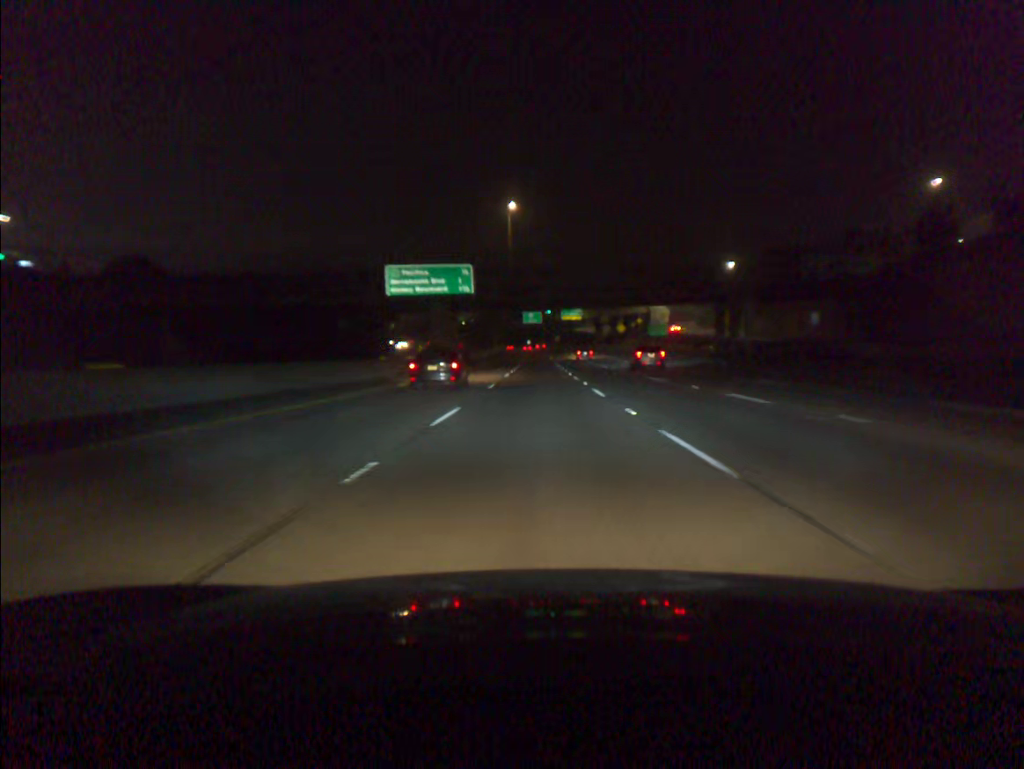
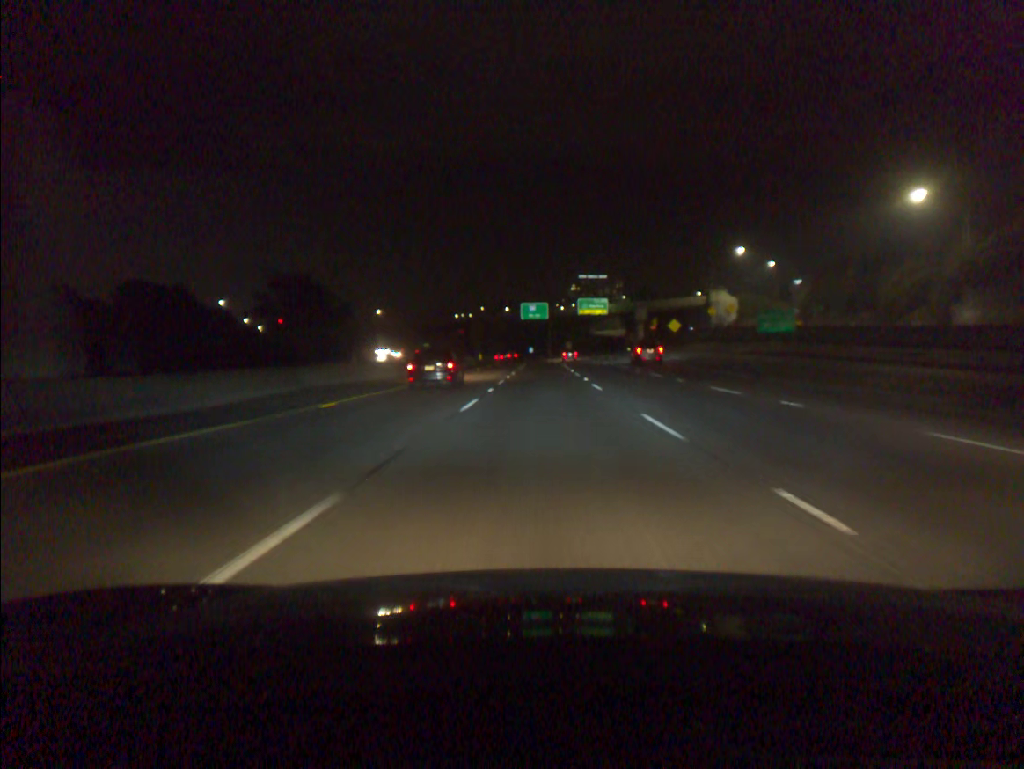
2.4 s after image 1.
(-0.2, +69.8) m; 0°
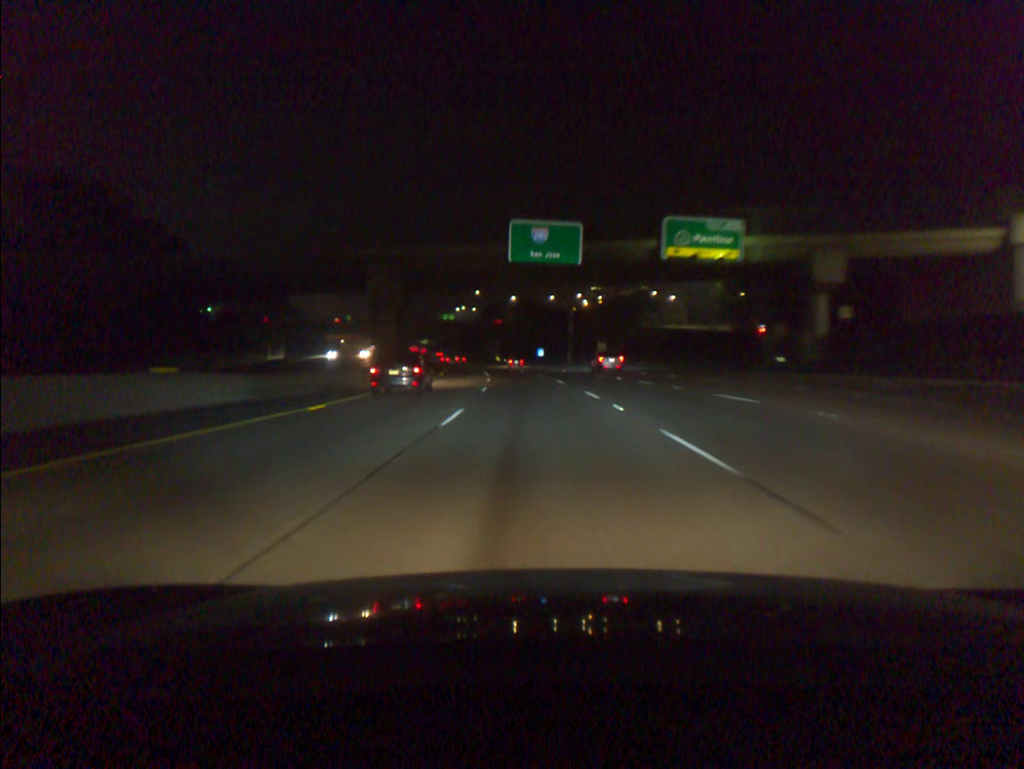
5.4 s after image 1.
(-0.1, +90.2) m; -1°
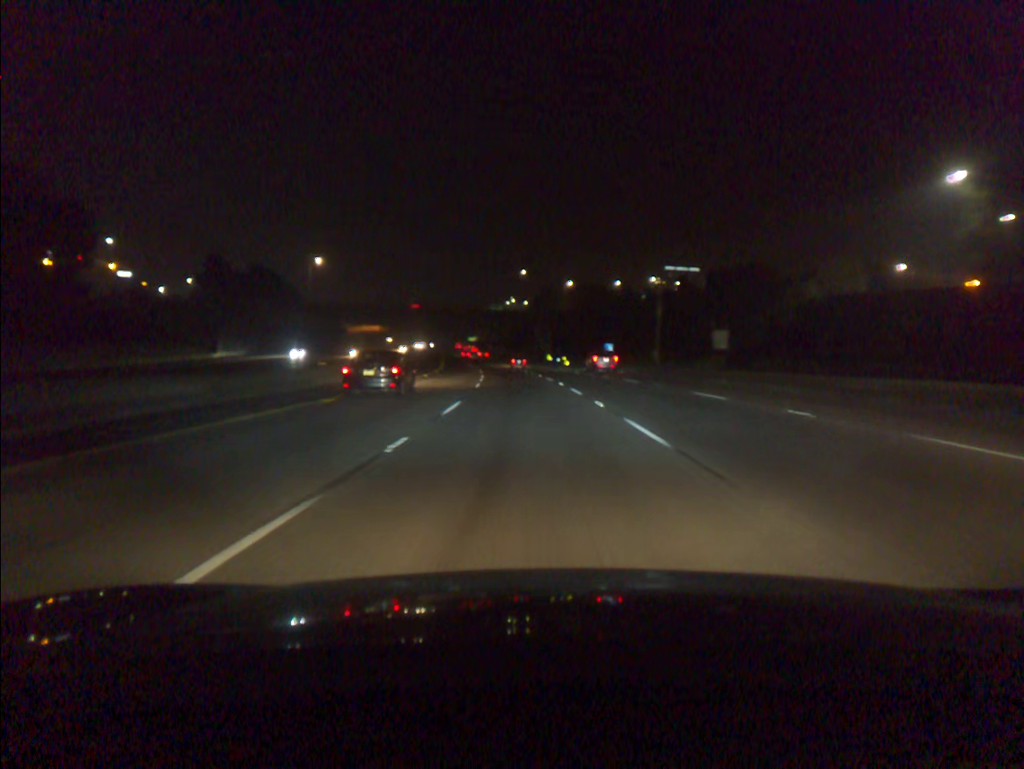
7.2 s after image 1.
(-1.9, +55.9) m; -4°
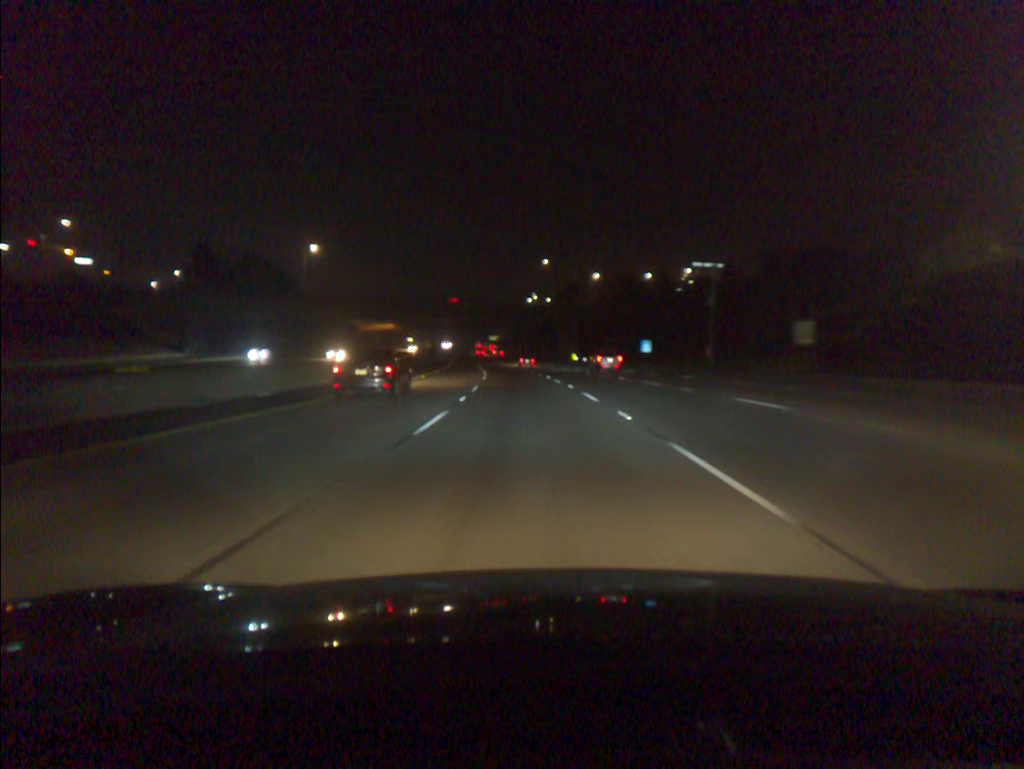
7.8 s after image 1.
(-0.3, +19.0) m; -2°
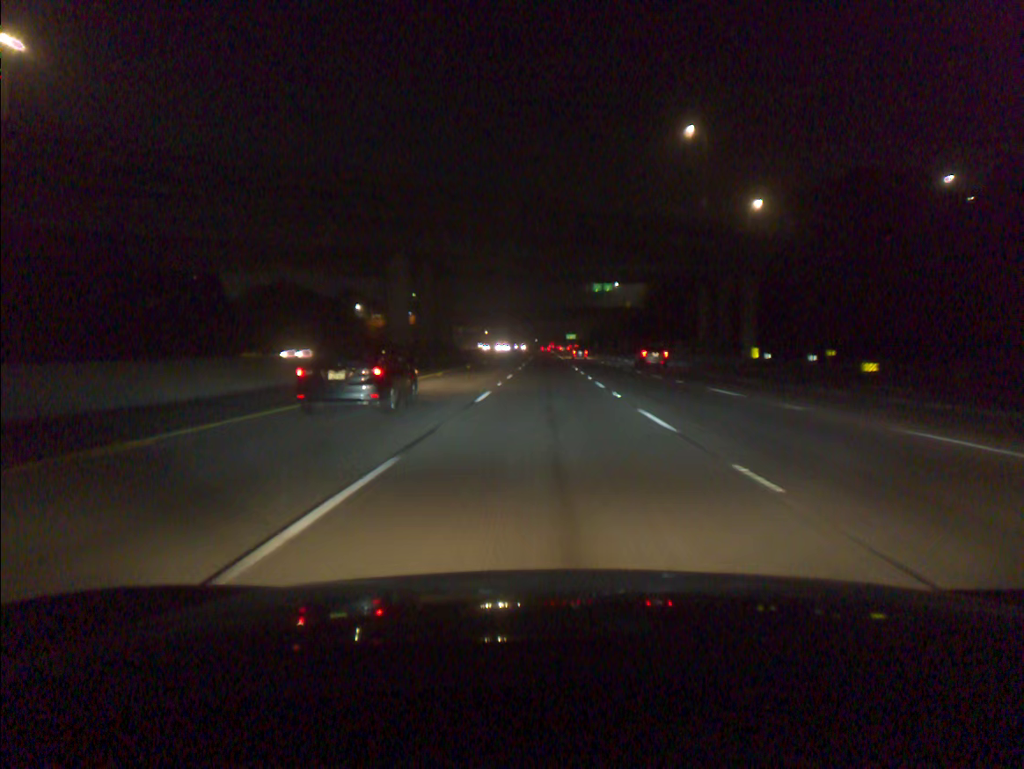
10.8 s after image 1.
(-5.8, +95.4) m; -6°
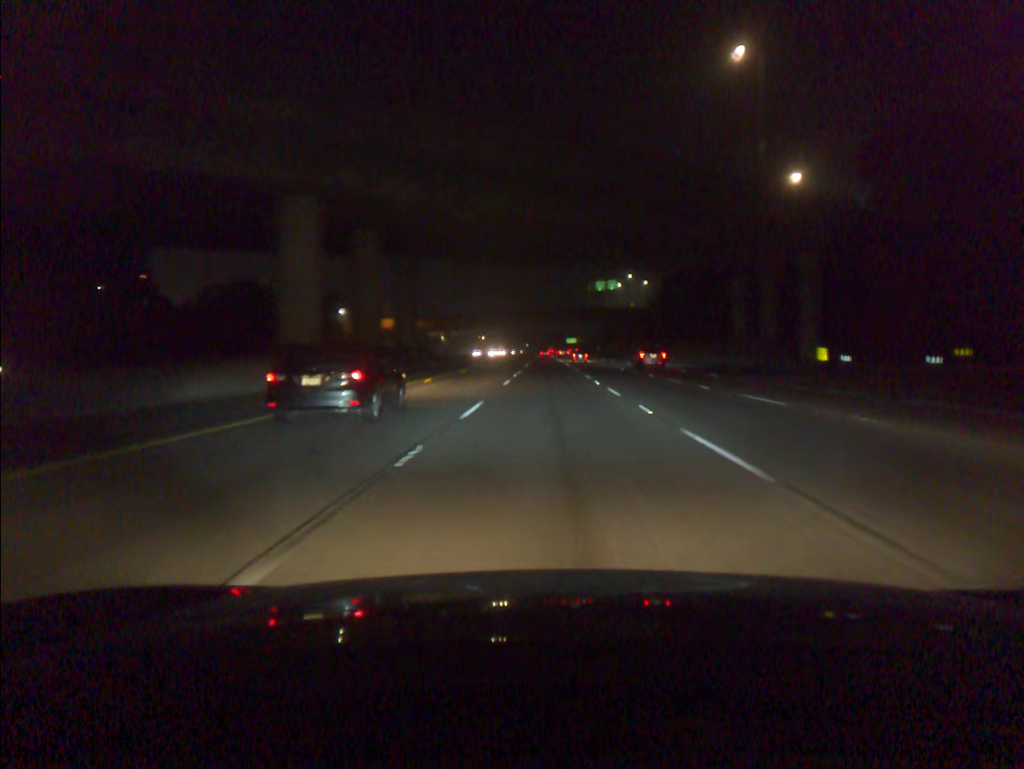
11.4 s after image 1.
(0.0, +19.1) m; 0°
